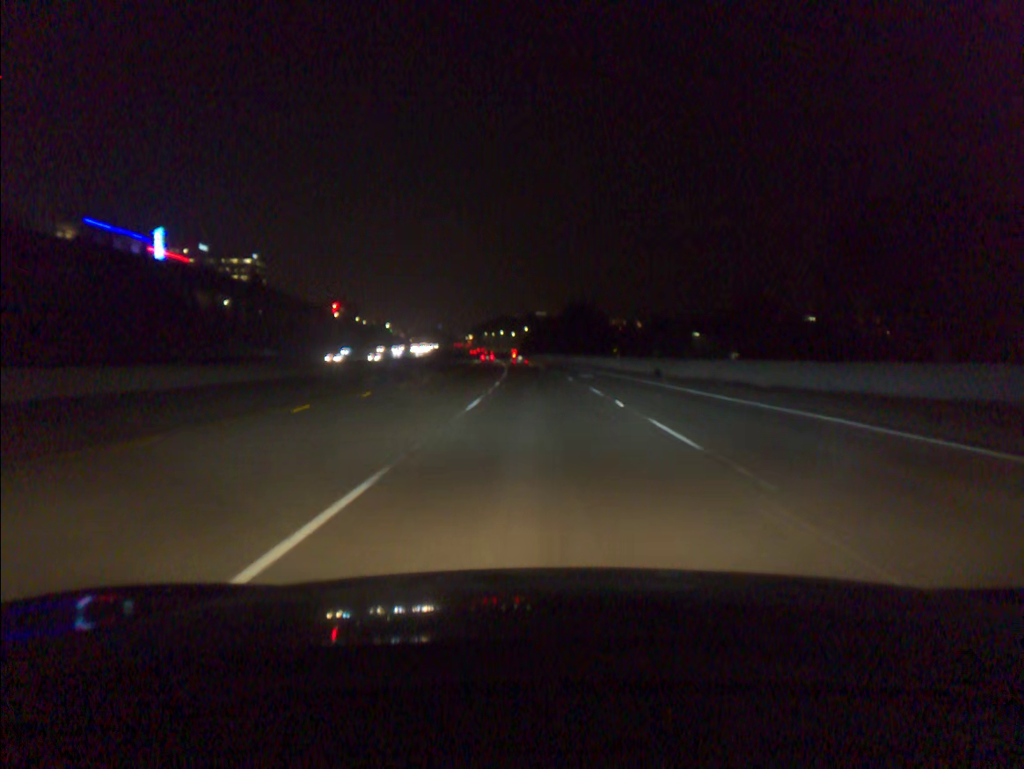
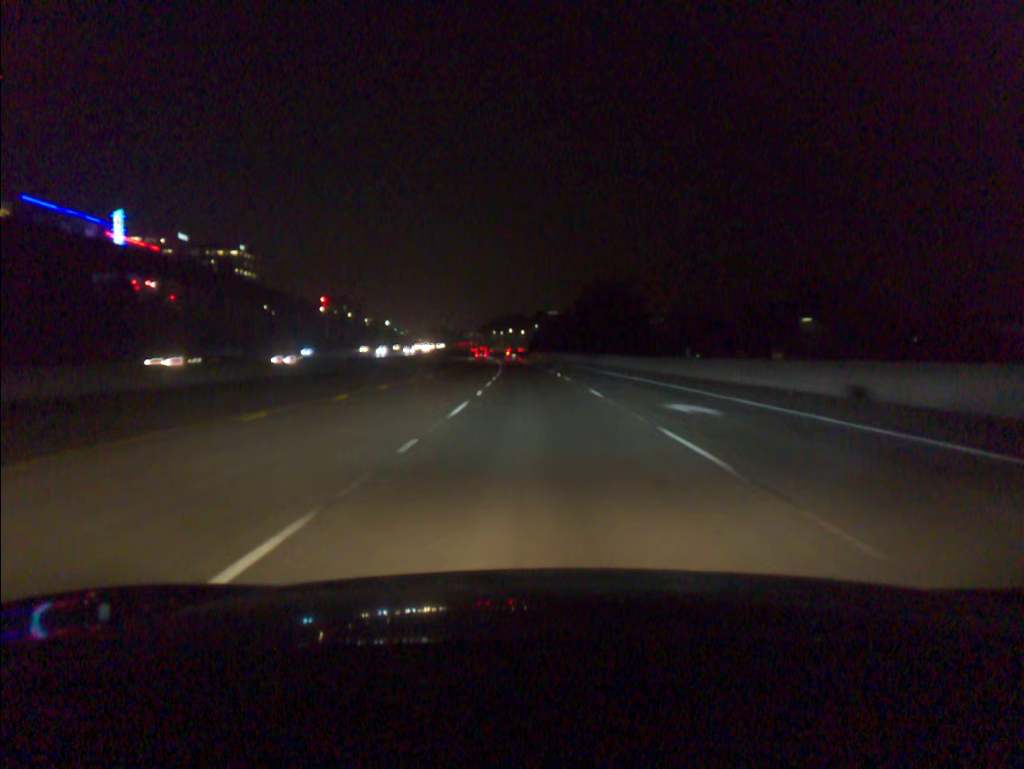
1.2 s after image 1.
(-0.2, +31.2) m; -1°
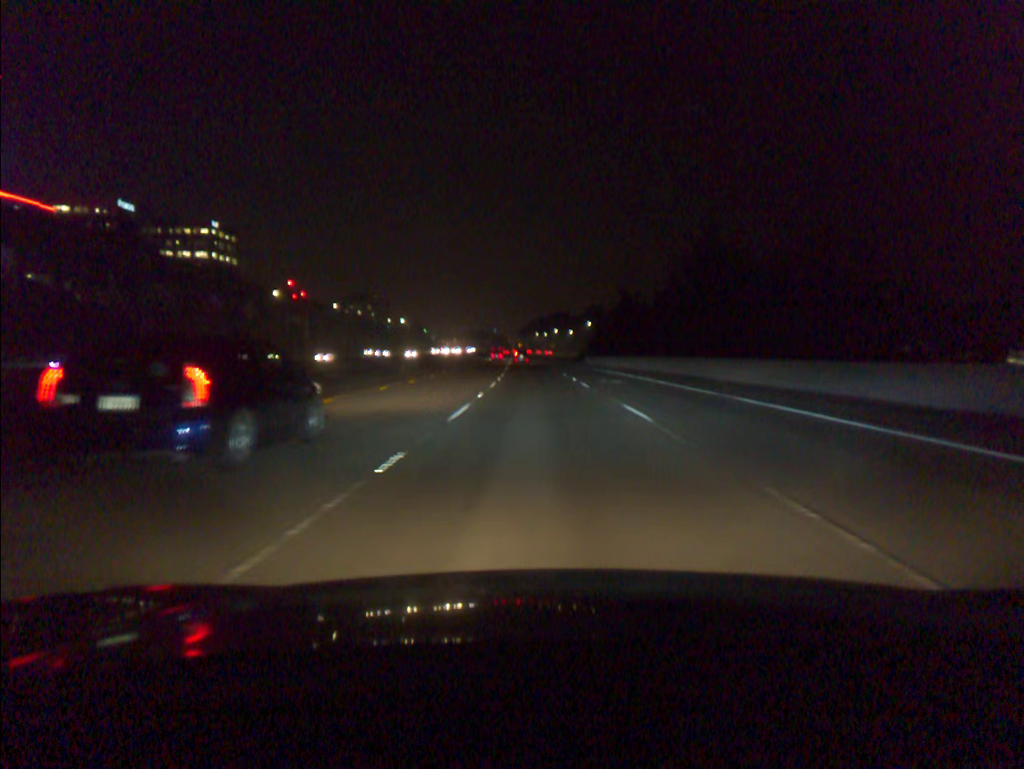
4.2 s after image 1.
(-2.5, +81.2) m; -4°
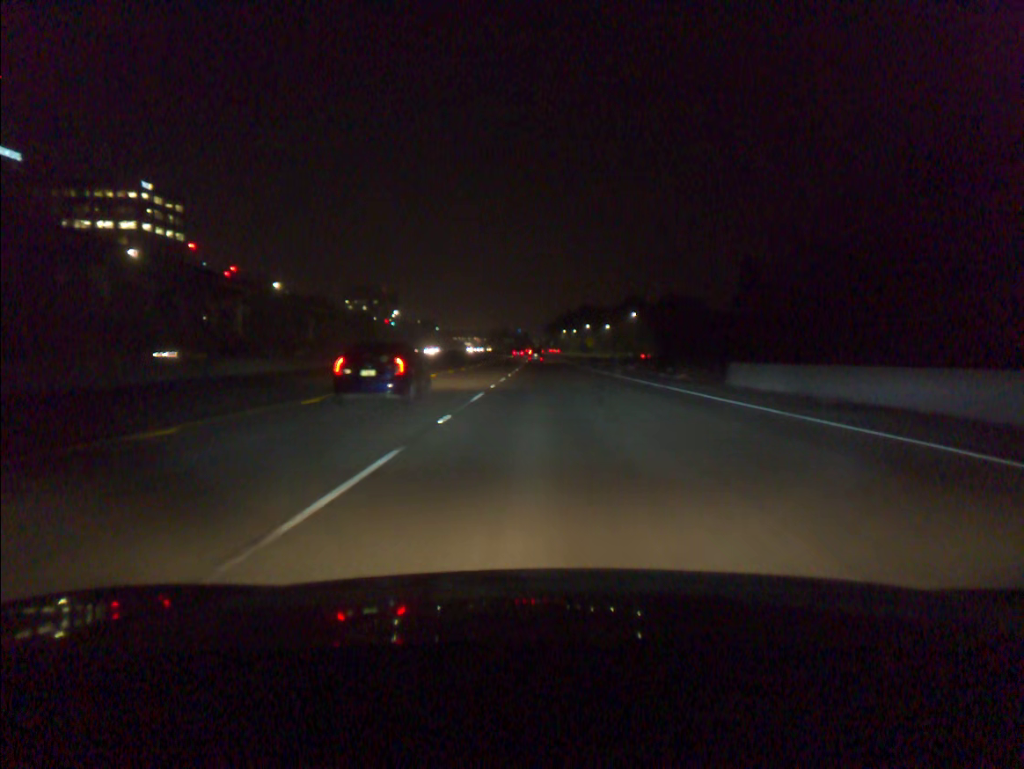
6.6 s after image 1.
(-1.2, +67.1) m; -2°
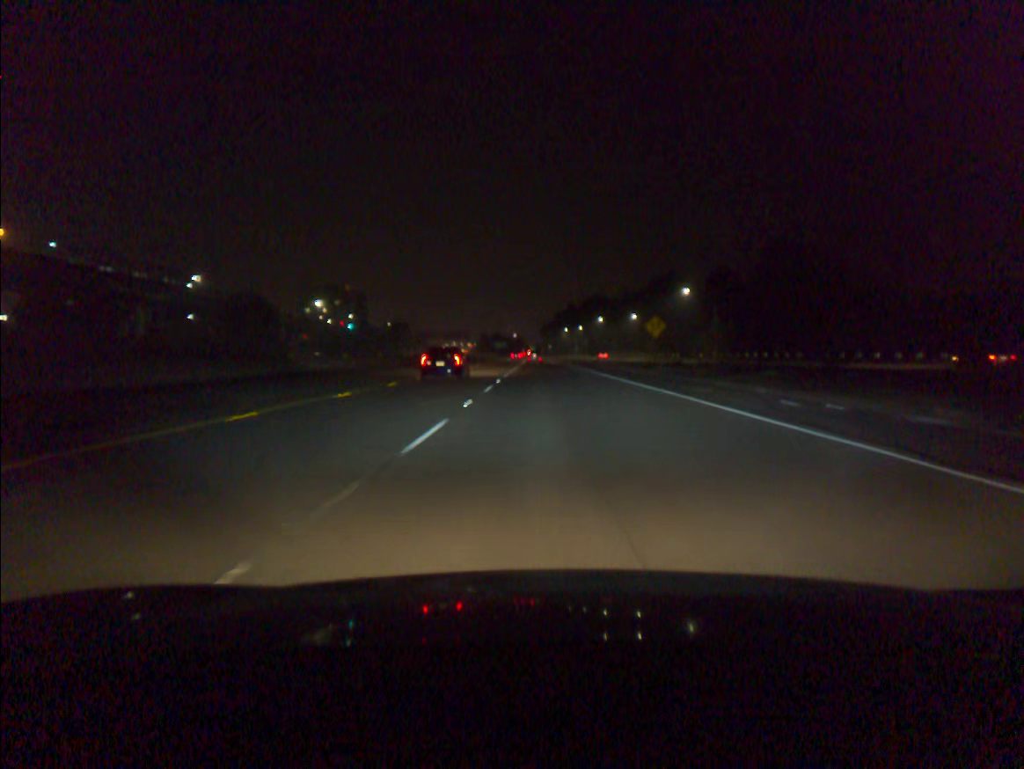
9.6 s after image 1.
(-0.1, +84.0) m; 0°
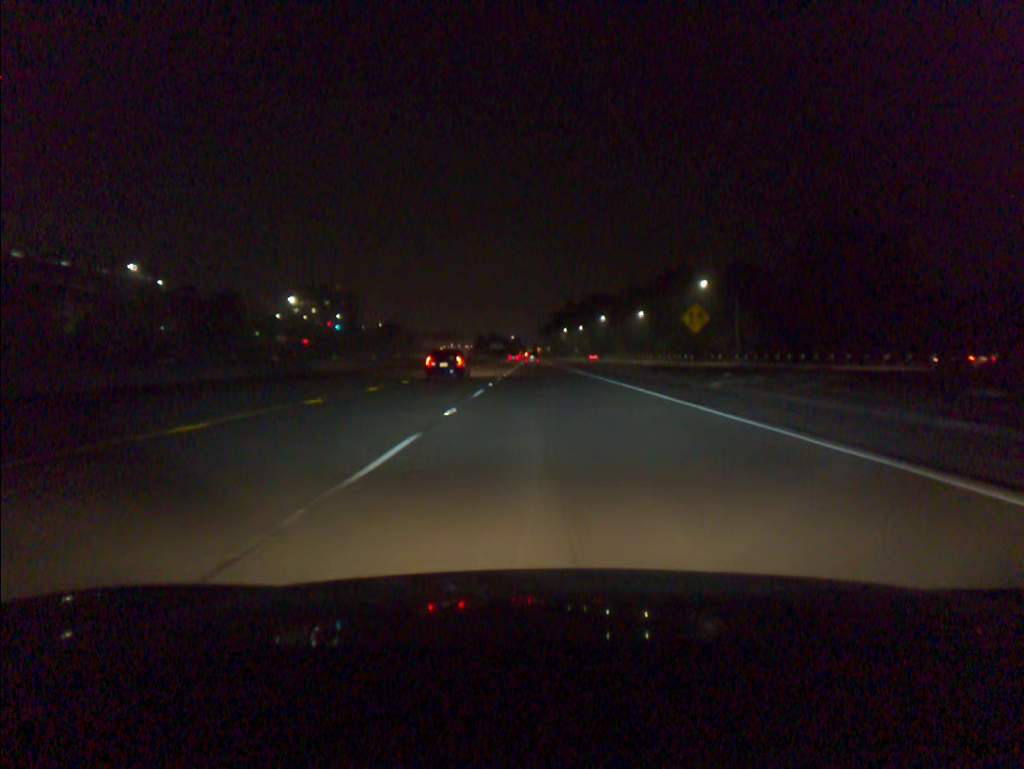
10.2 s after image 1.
(0.0, +16.7) m; 0°
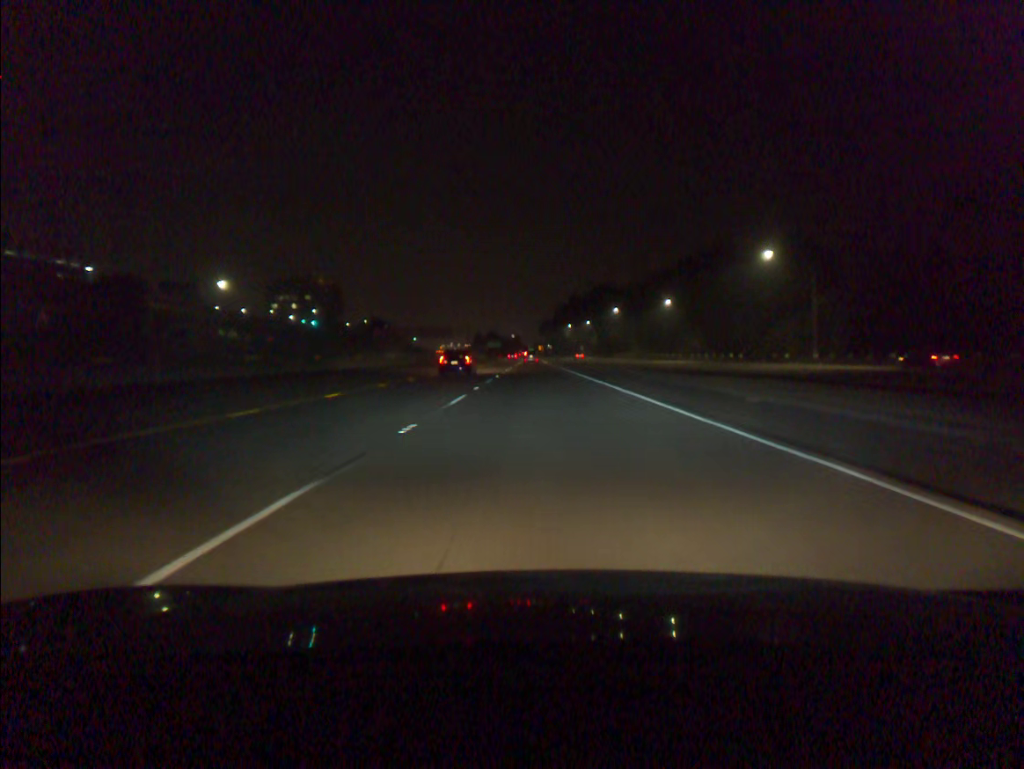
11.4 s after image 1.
(0.0, +33.5) m; 0°
